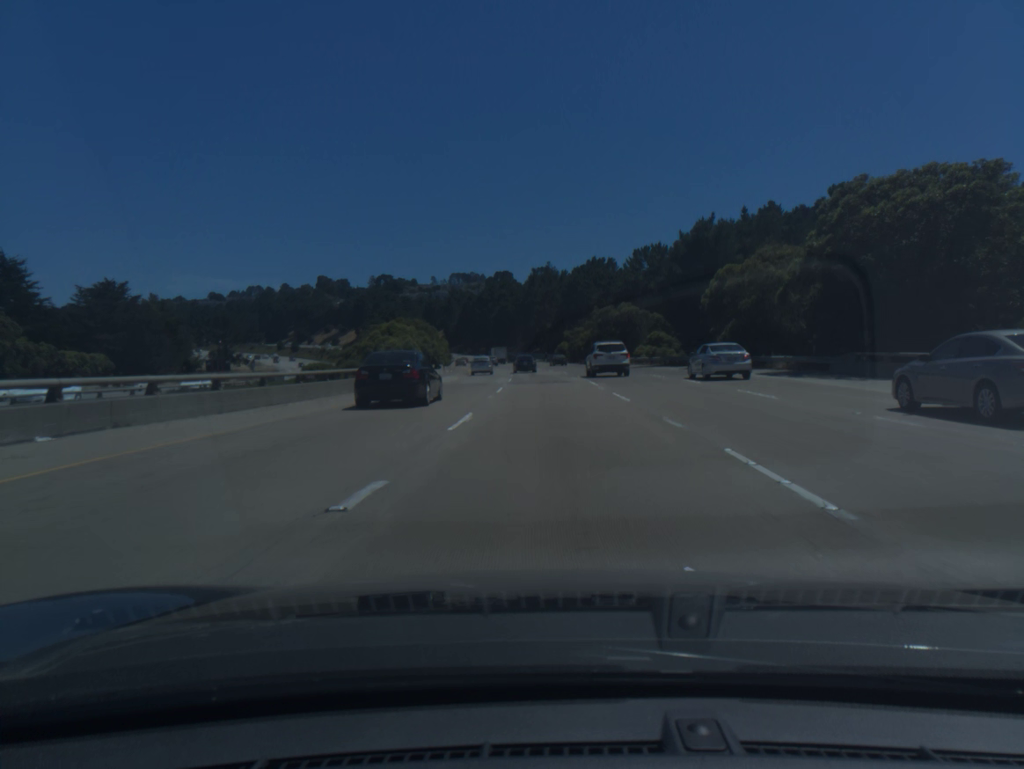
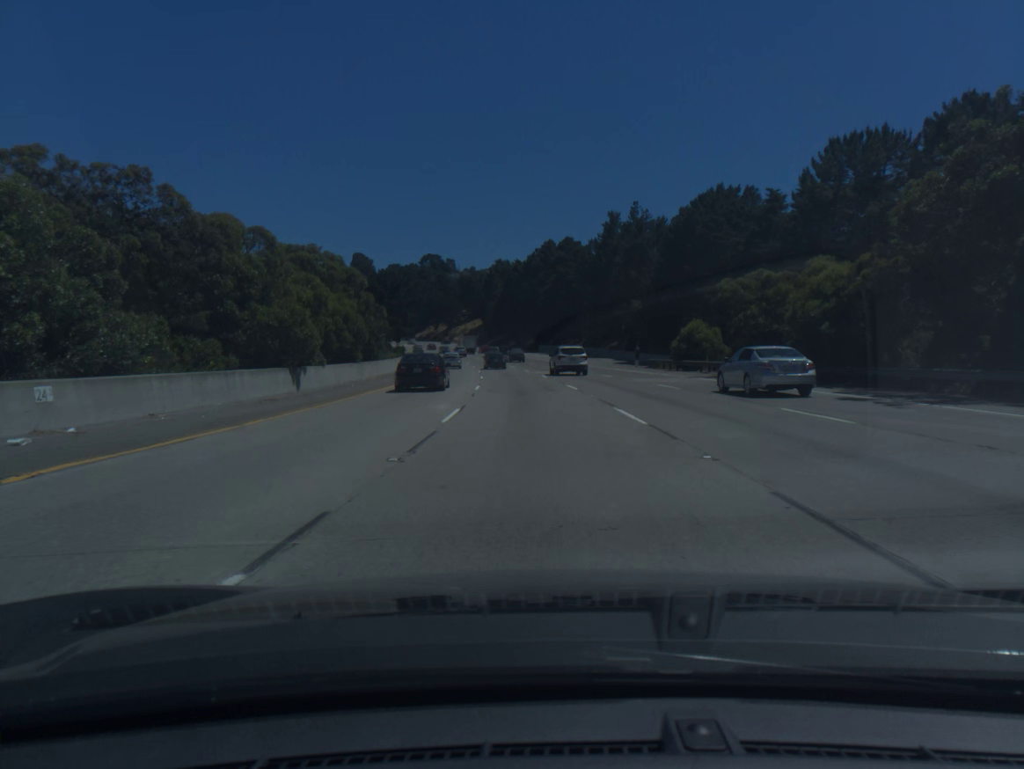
(-2.1, +83.1) m; -4°
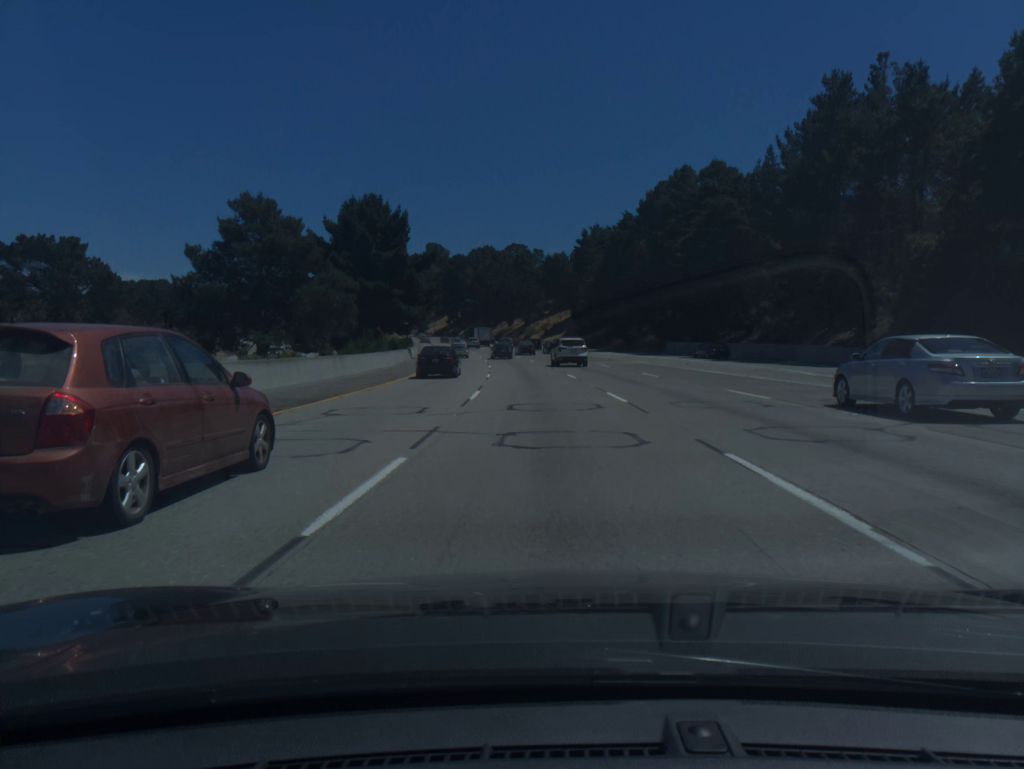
(-4.2, +68.1) m; -7°
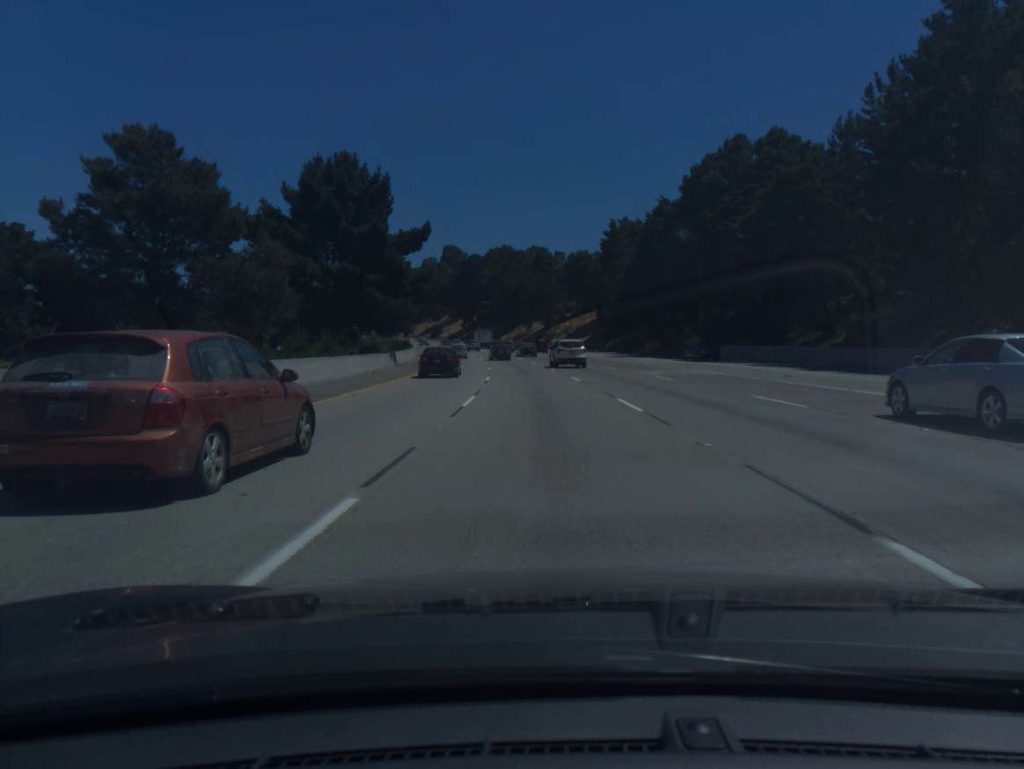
(-0.2, +17.1) m; -2°
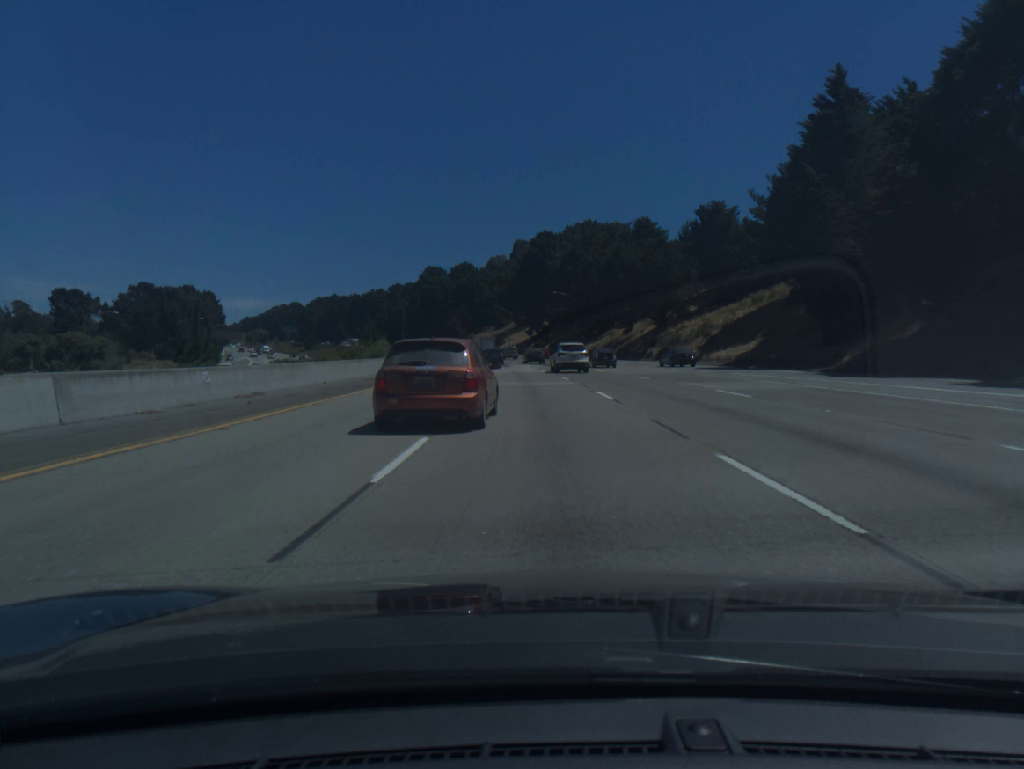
(-3.5, +68.2) m; -6°
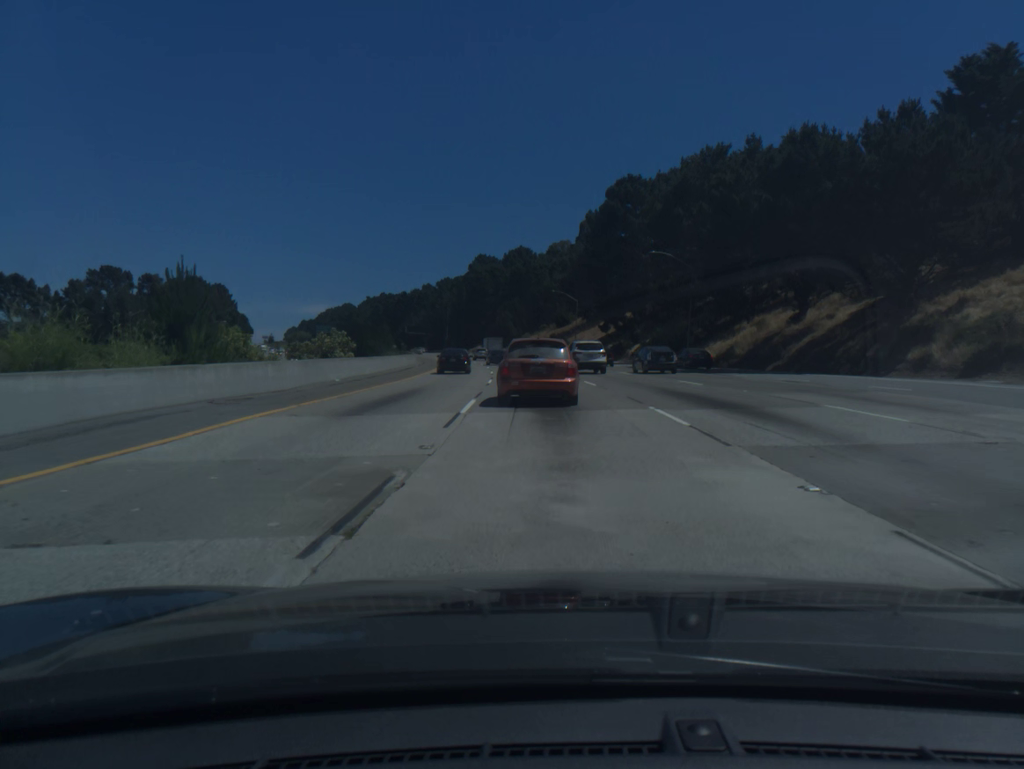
(-2.4, +51.2) m; -5°
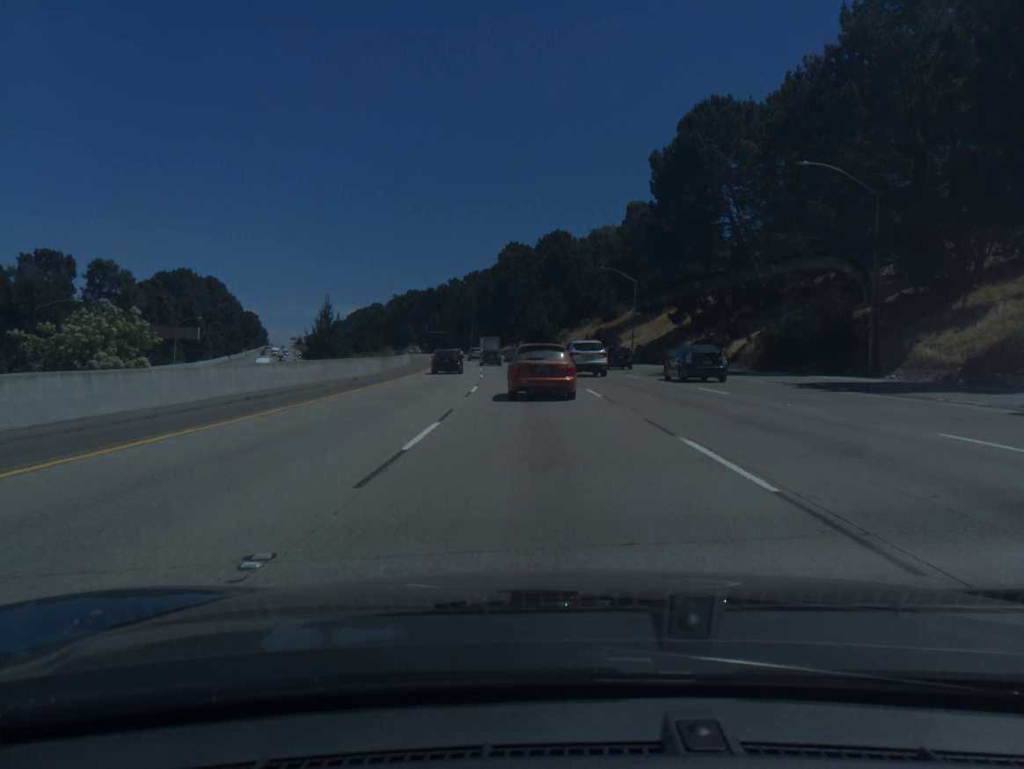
(-0.6, +34.1) m; -3°
